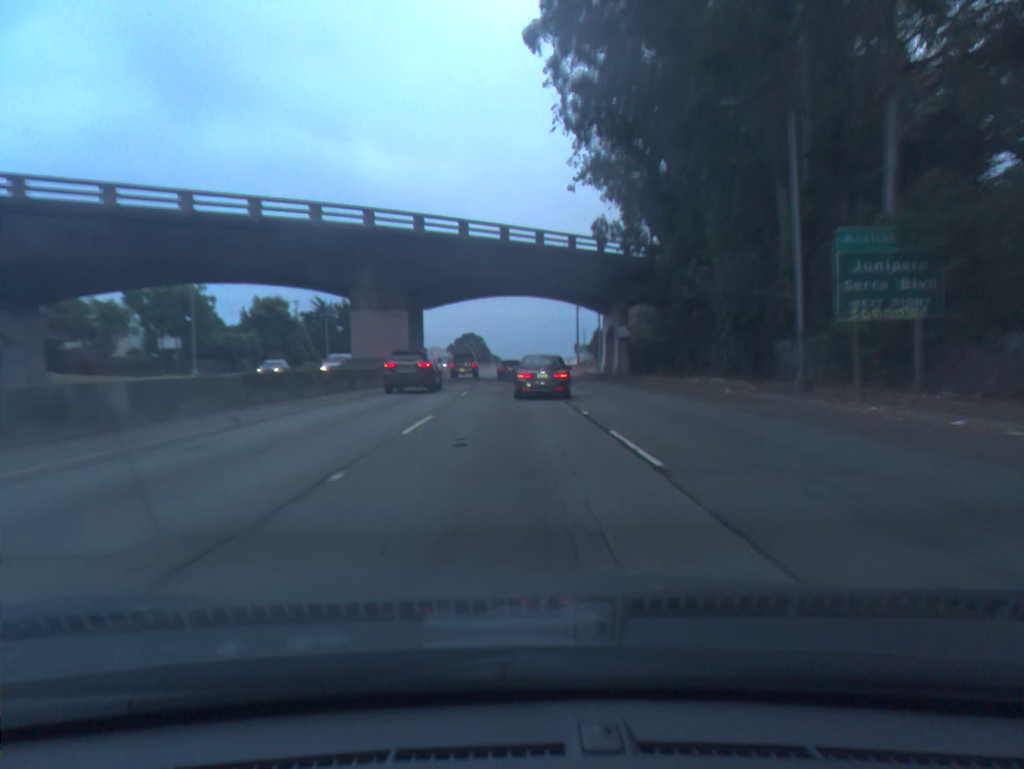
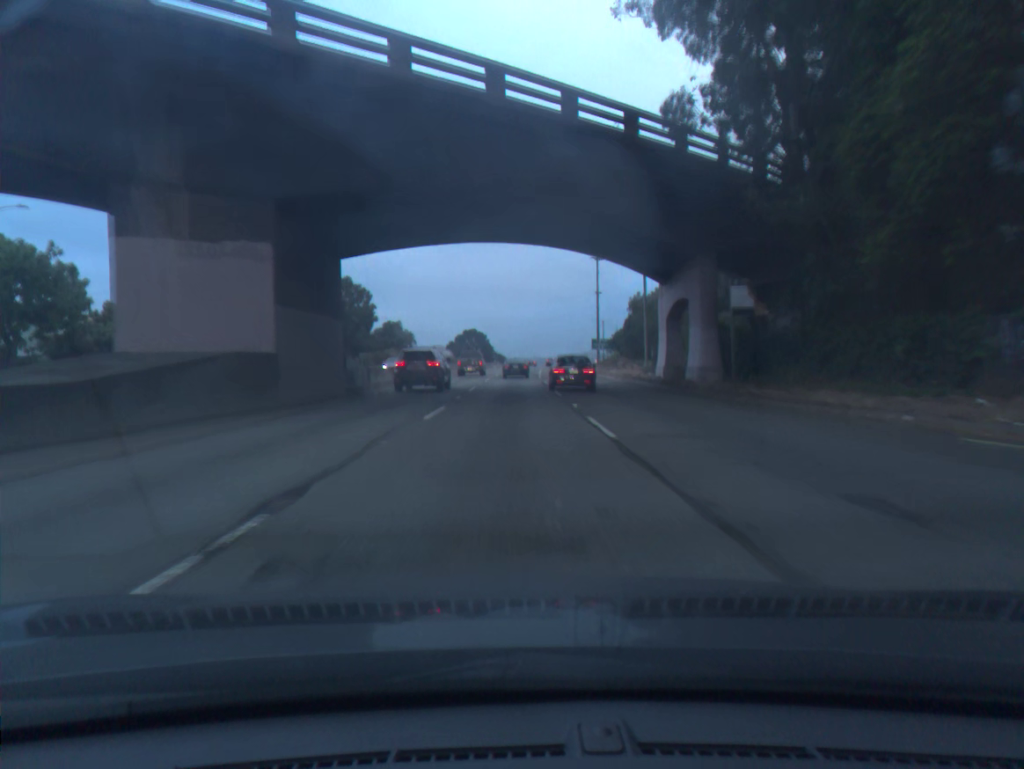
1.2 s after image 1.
(-0.1, +26.6) m; 0°
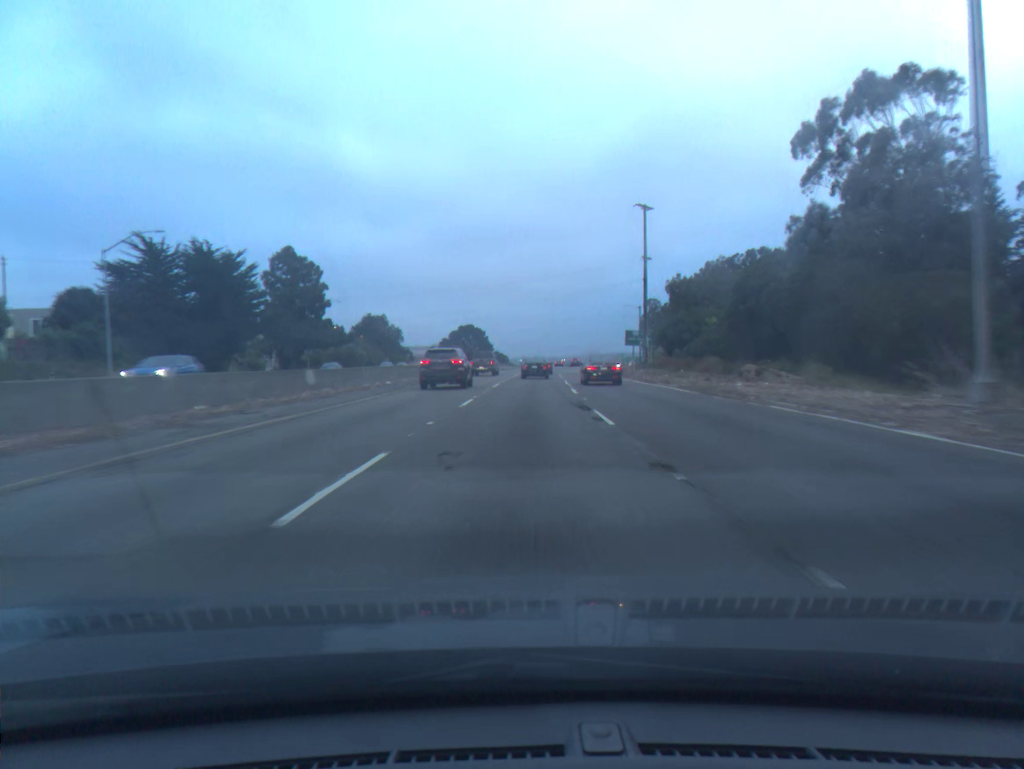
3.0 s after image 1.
(-0.2, +39.8) m; 0°
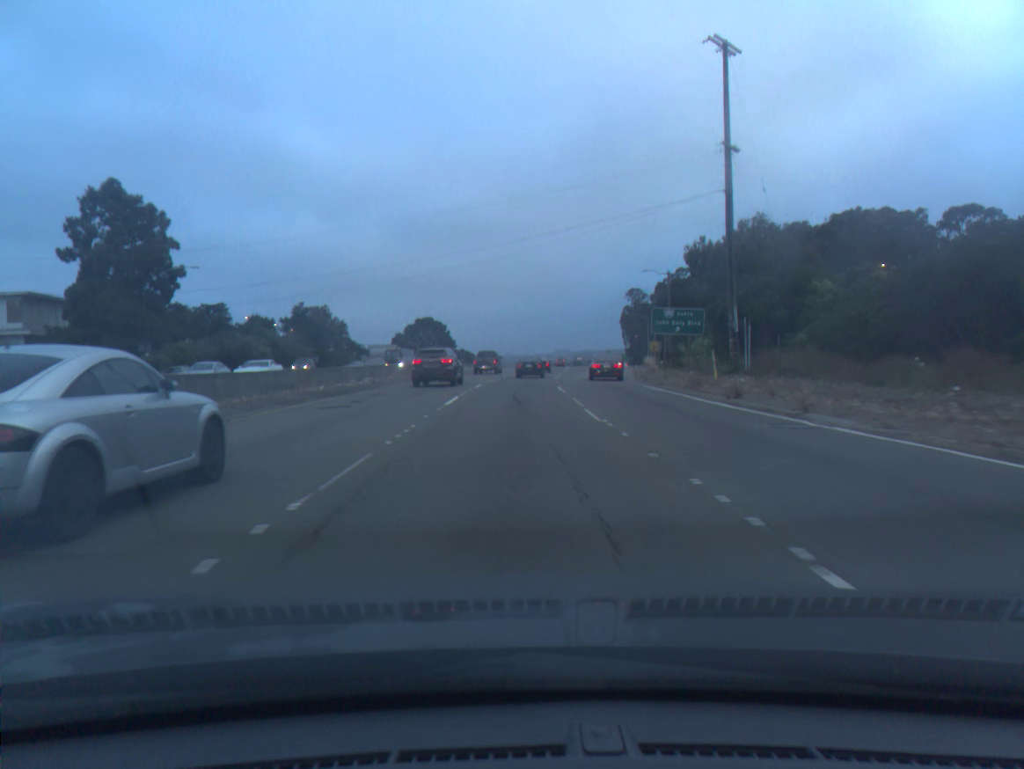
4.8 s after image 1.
(+0.7, +38.8) m; +2°
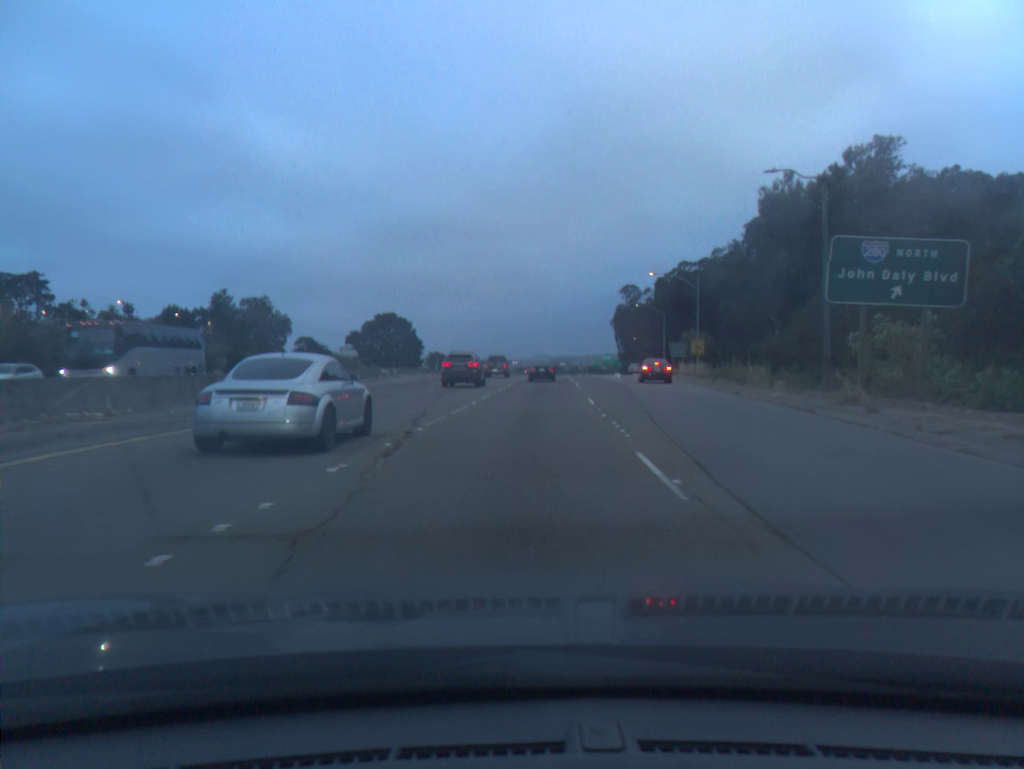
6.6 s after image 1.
(+0.4, +37.6) m; +1°
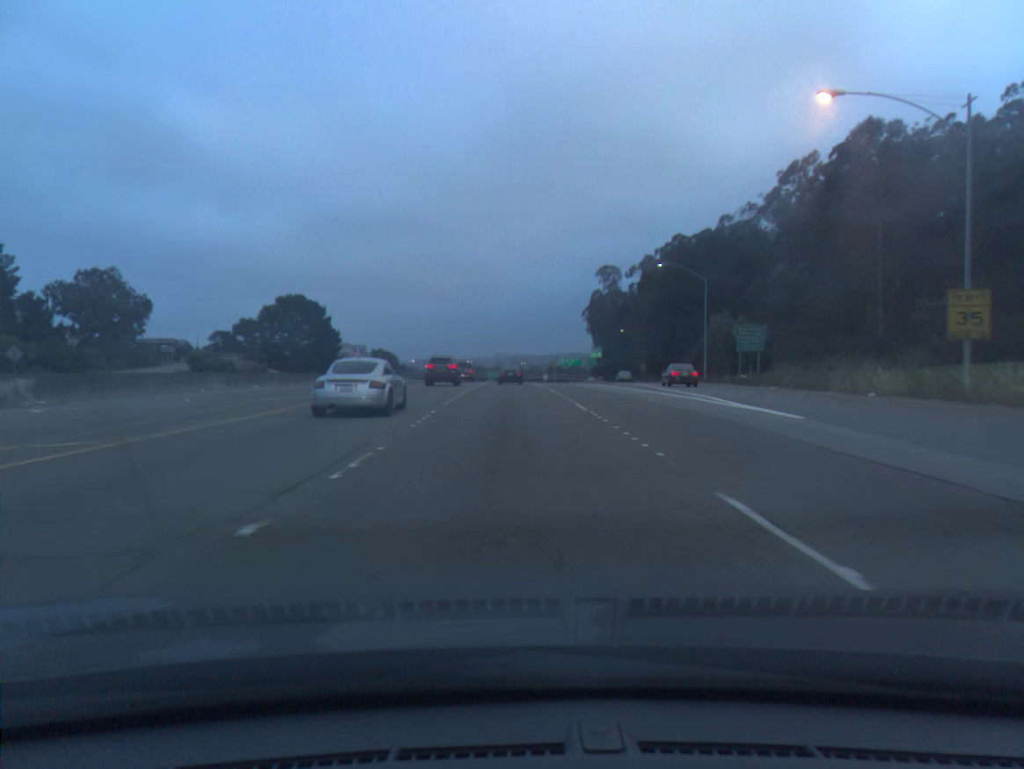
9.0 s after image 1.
(+1.8, +50.1) m; +3°
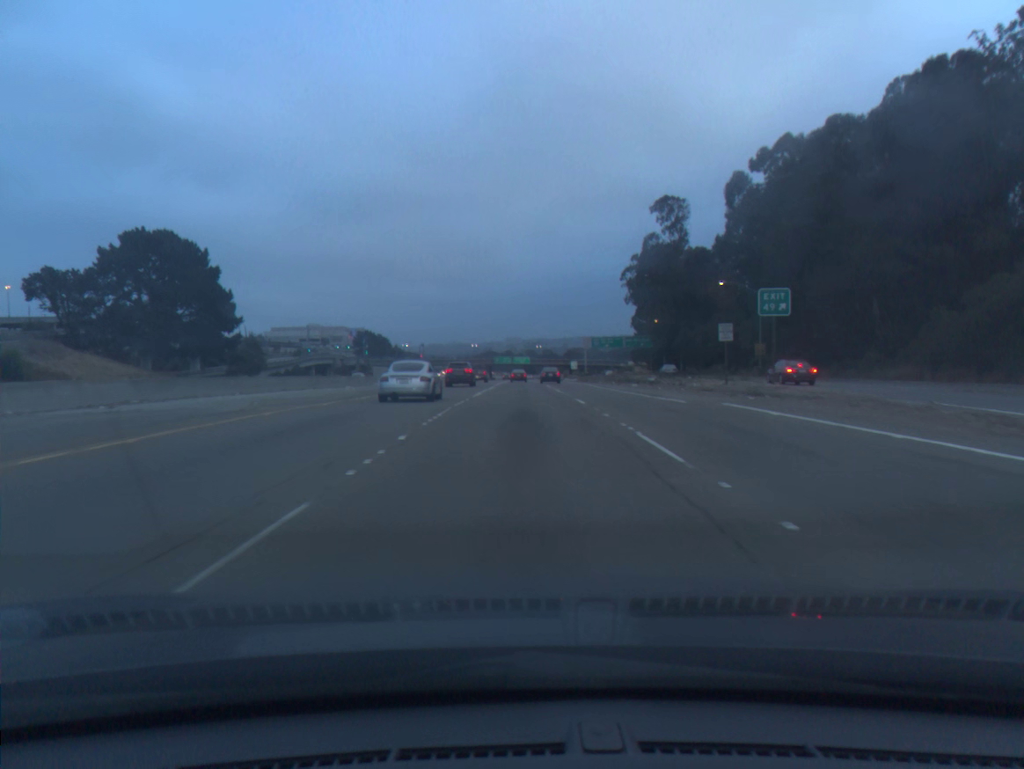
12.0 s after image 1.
(-0.8, +66.4) m; -1°
